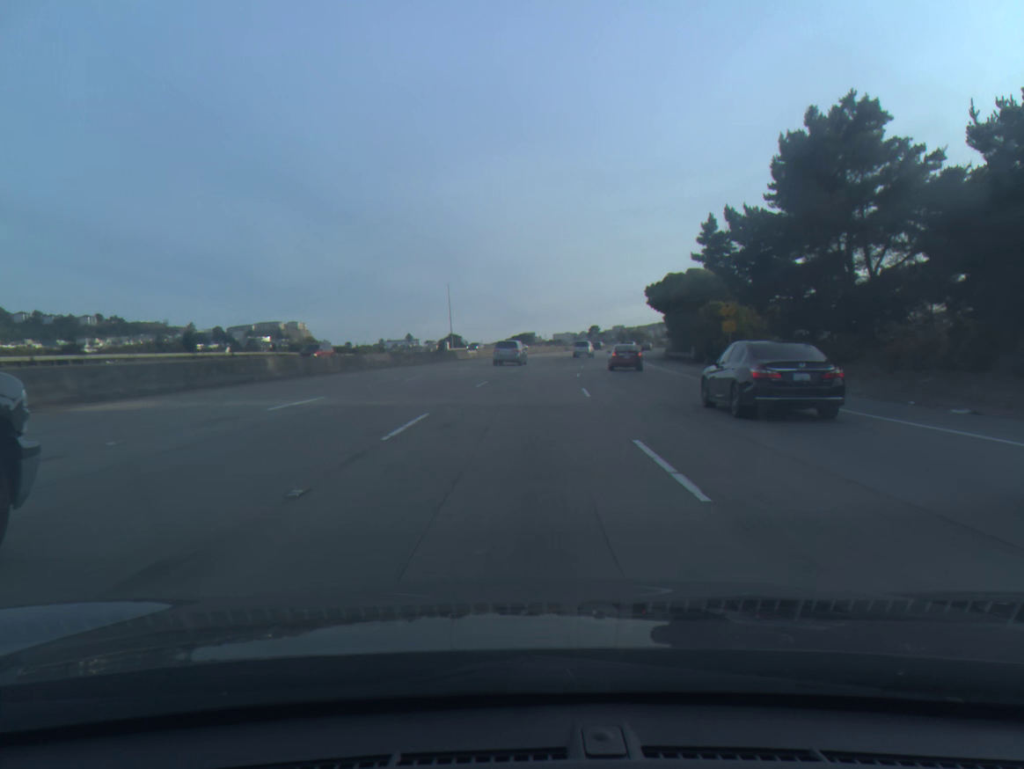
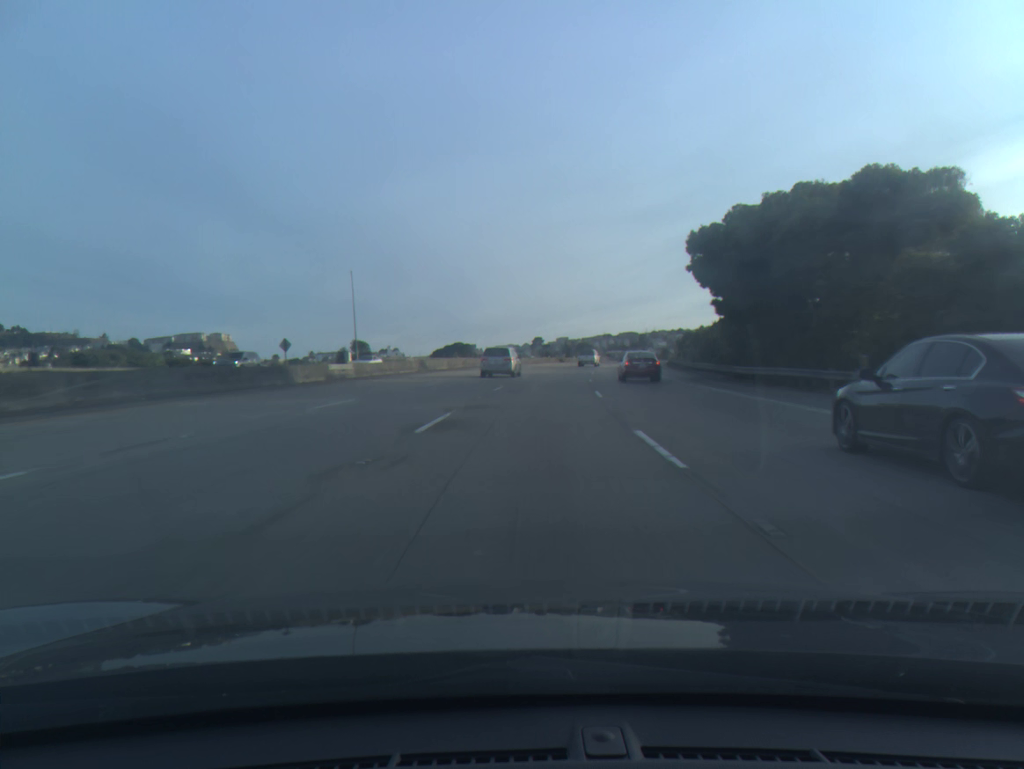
(+1.3, +40.9) m; +4°
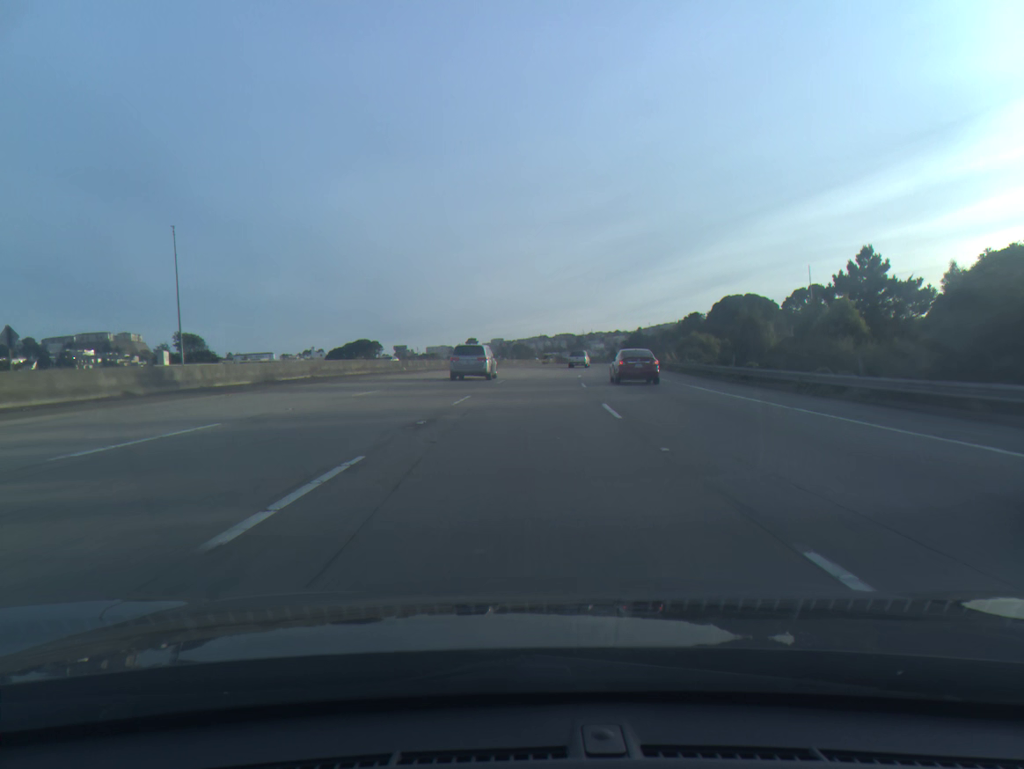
(+1.7, +38.1) m; +5°
